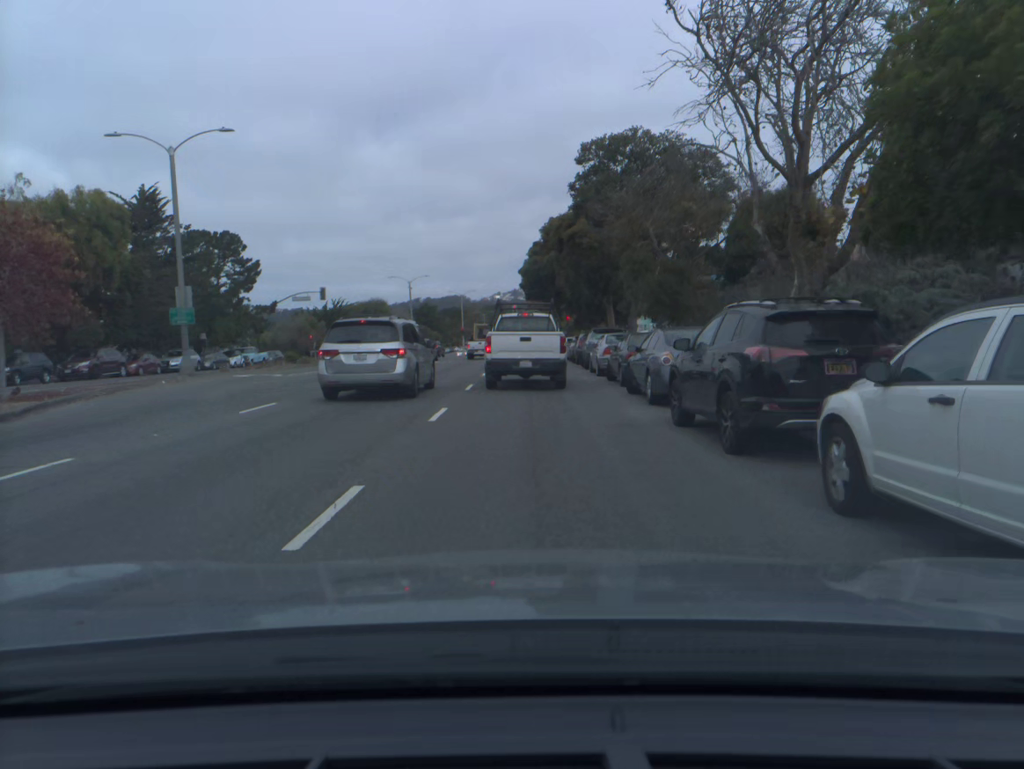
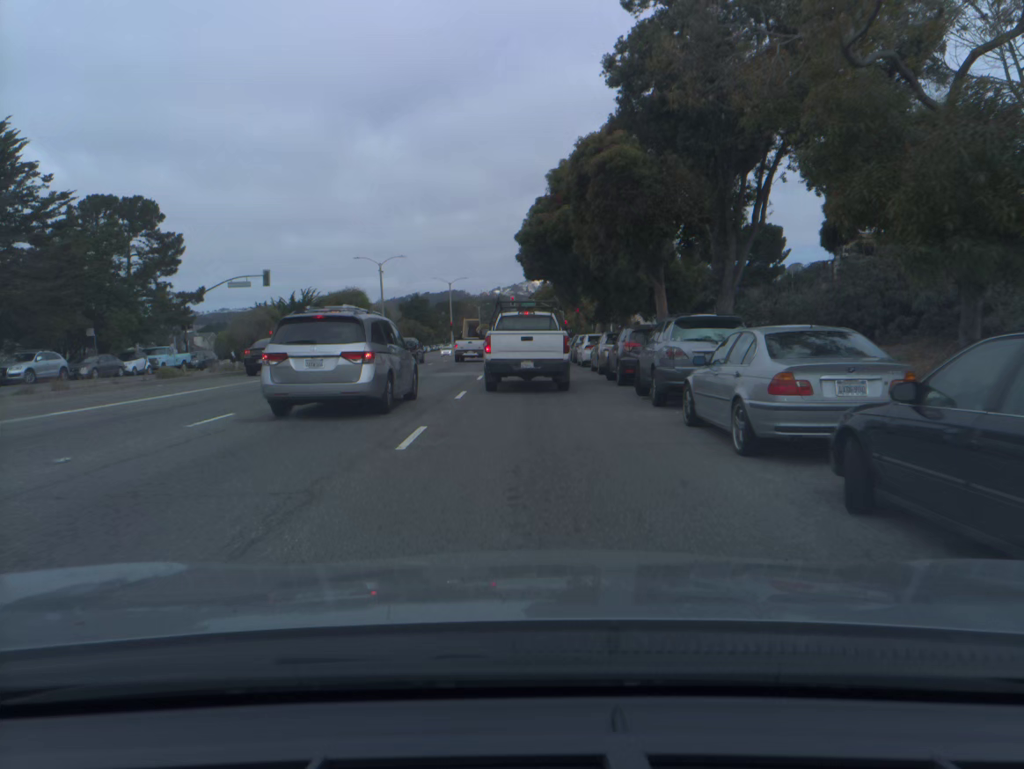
(0.0, +17.2) m; 0°
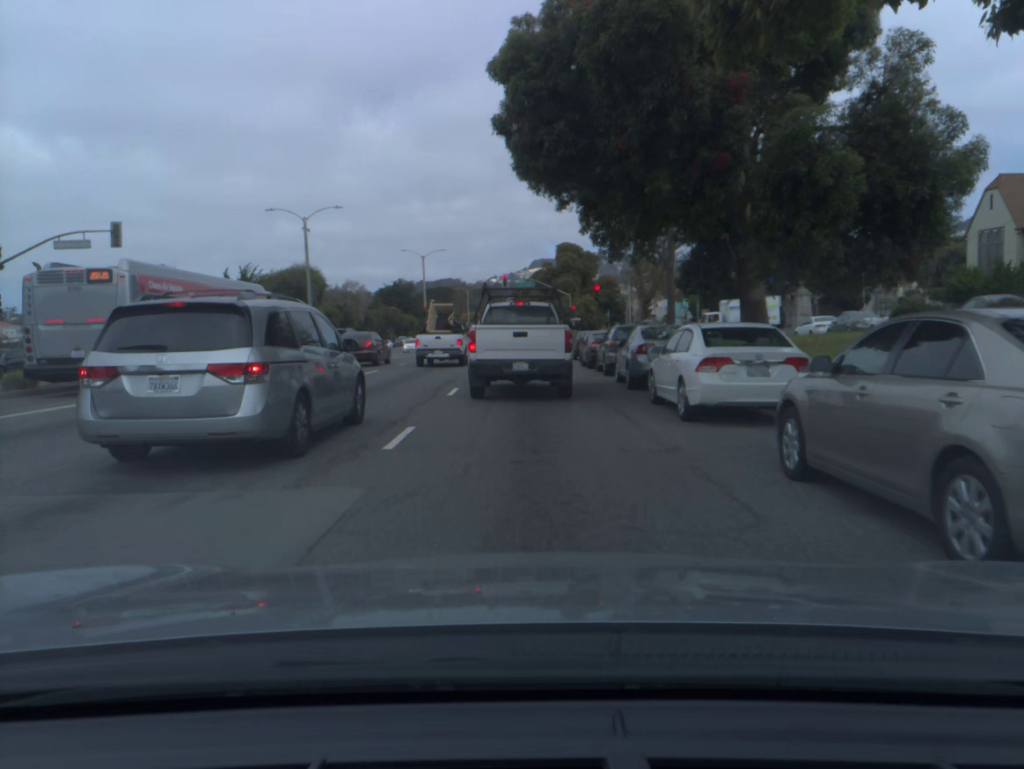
(0.0, +22.6) m; 0°
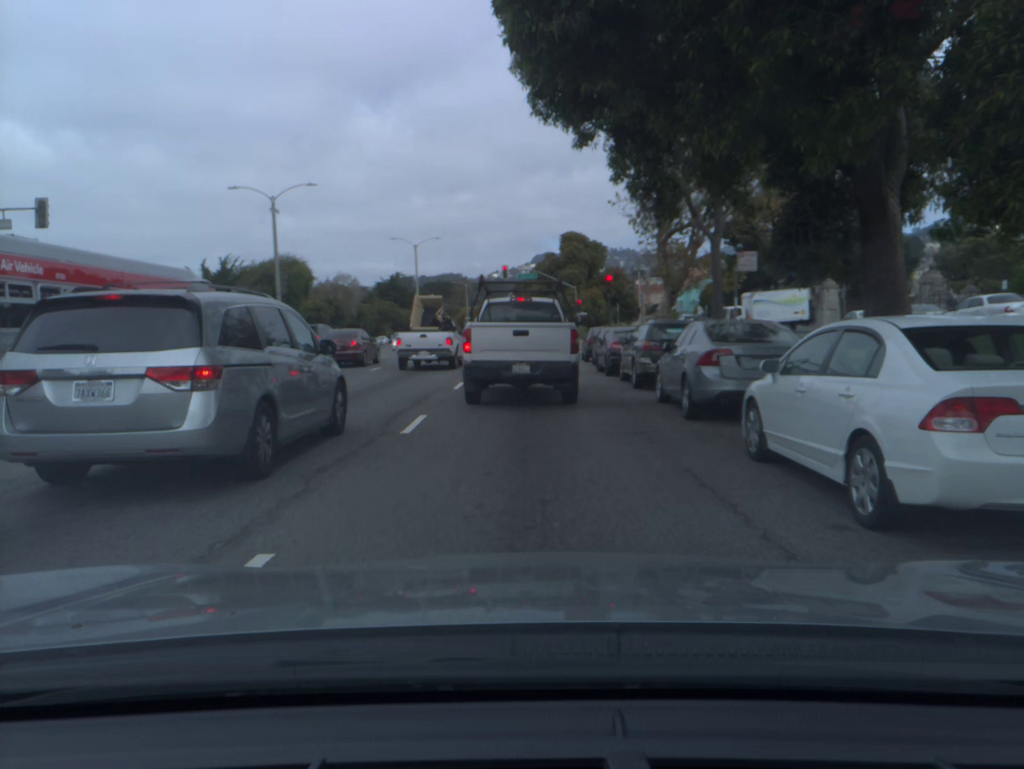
(0.0, +6.3) m; 0°
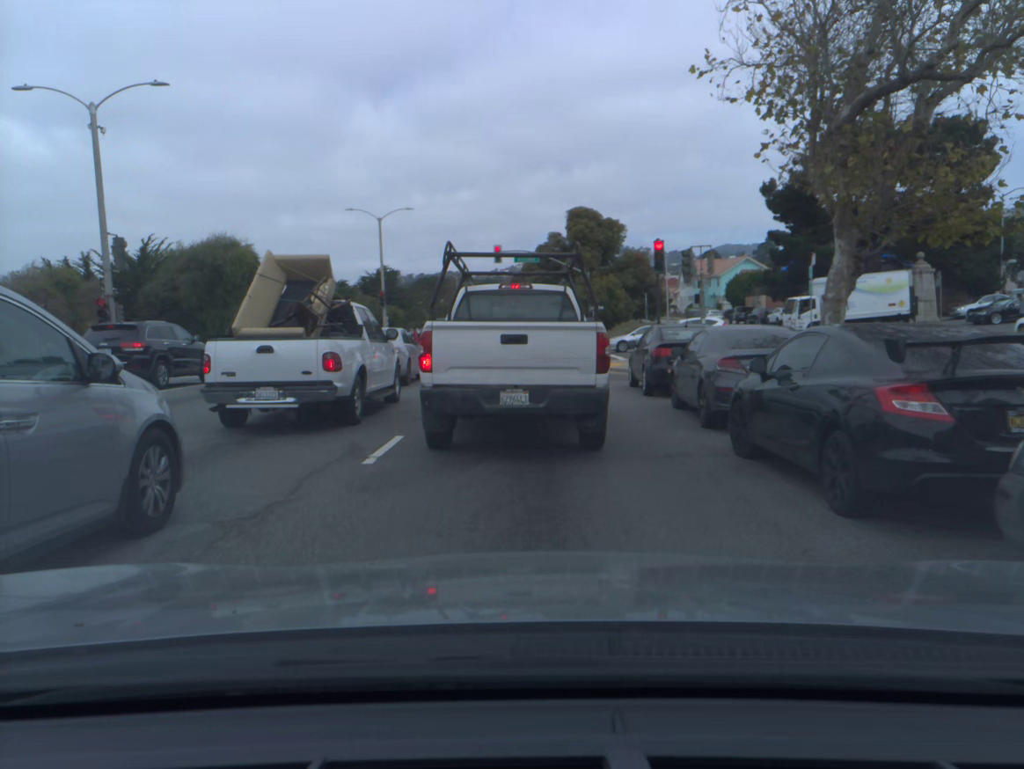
(0.0, +17.3) m; 0°
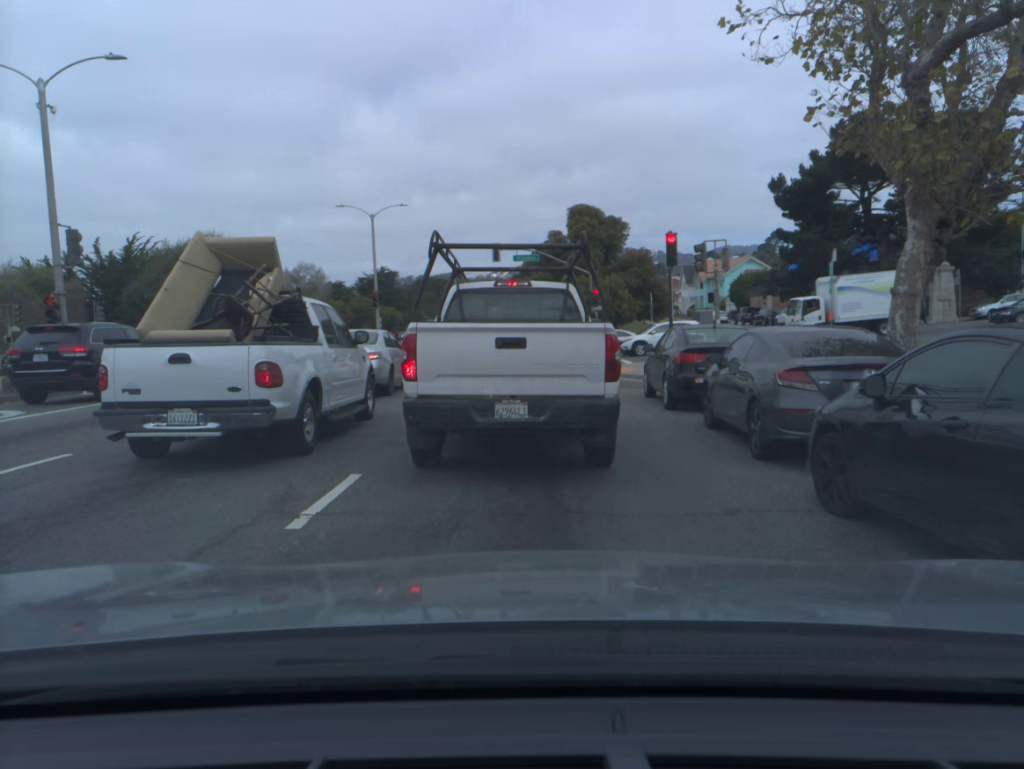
(0.0, +2.6) m; 0°
